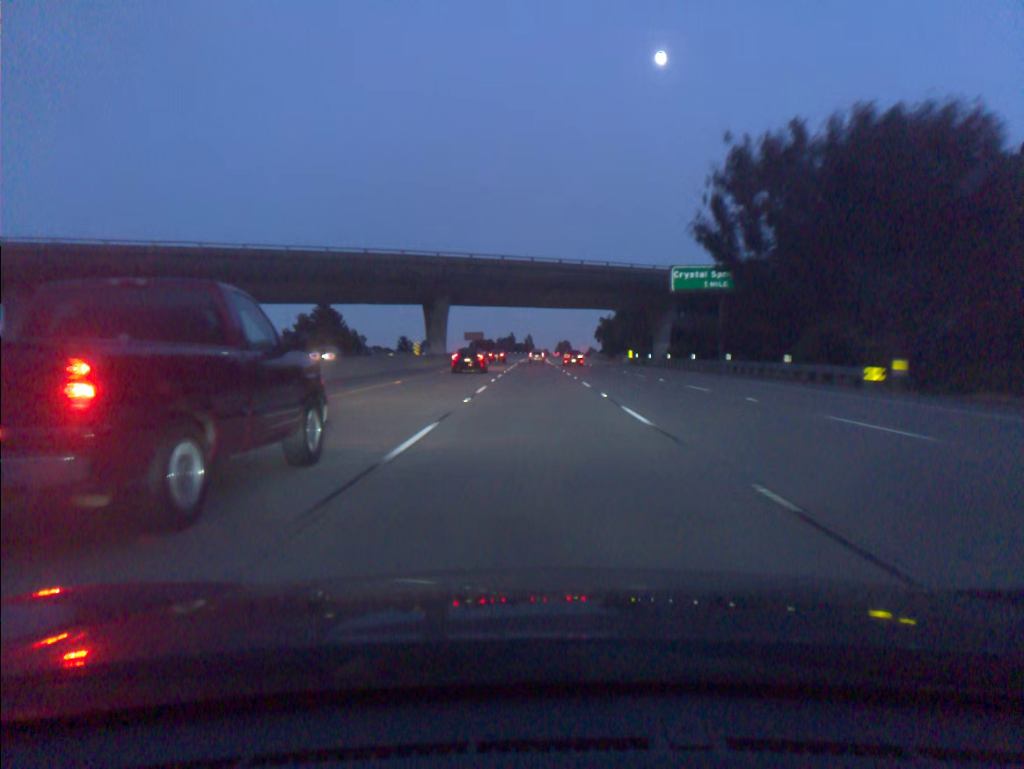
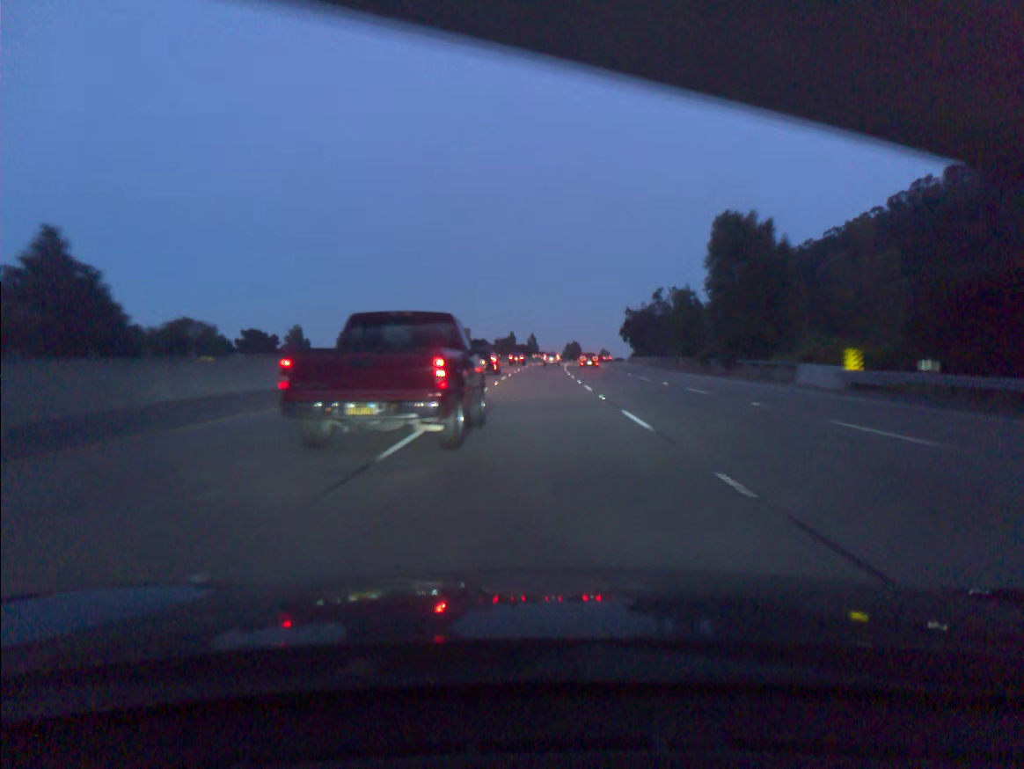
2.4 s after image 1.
(-0.1, +71.4) m; 0°
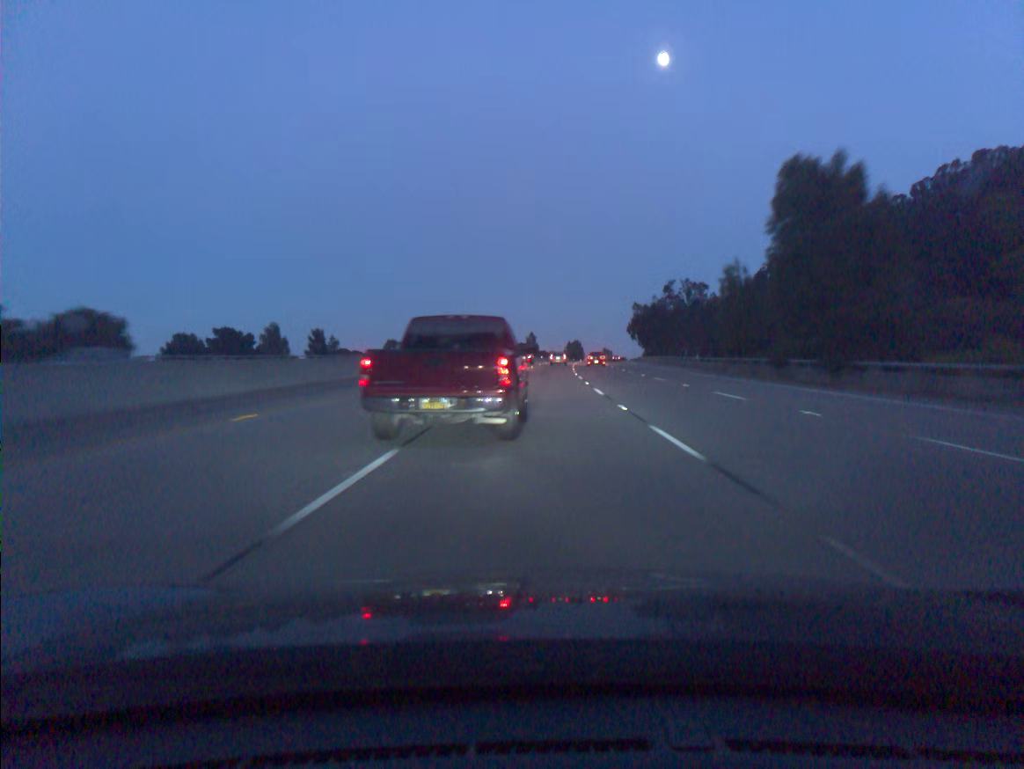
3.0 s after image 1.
(0.0, +17.8) m; 0°
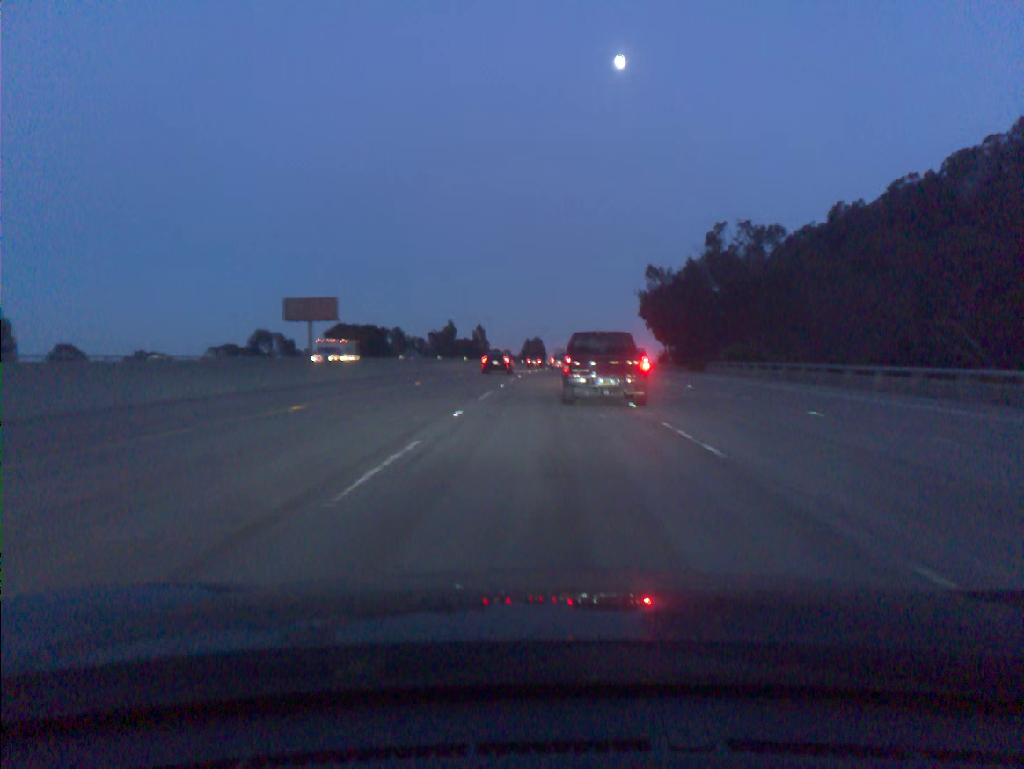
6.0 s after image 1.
(+1.9, +86.1) m; +3°
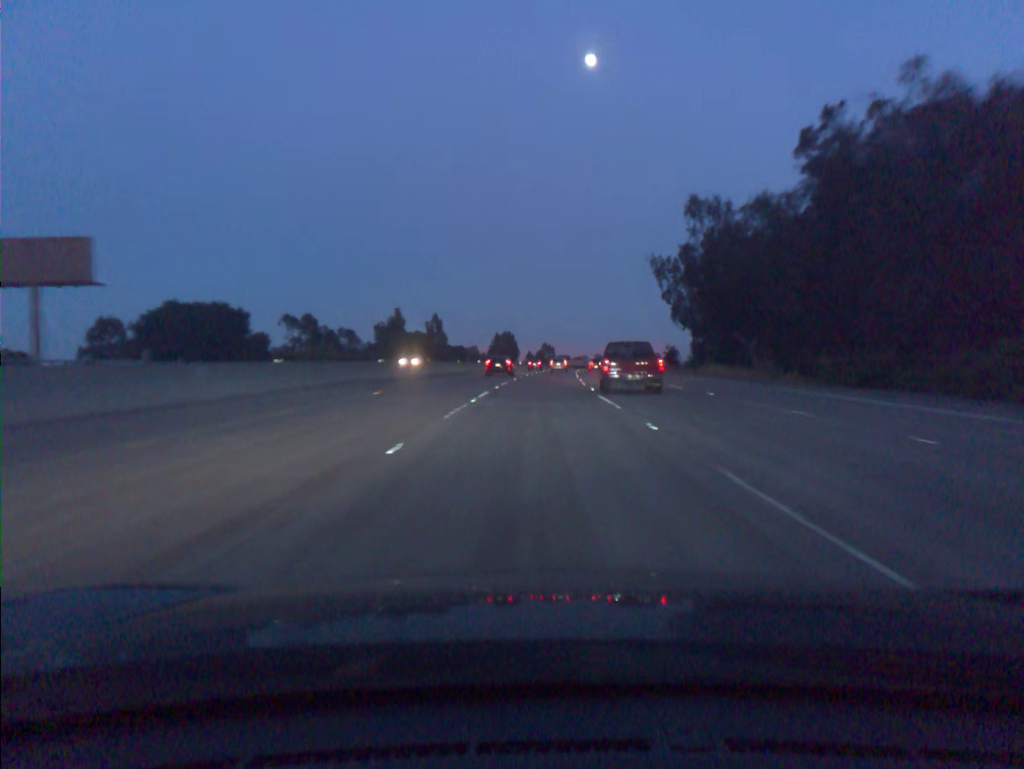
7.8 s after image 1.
(+1.1, +49.3) m; +2°
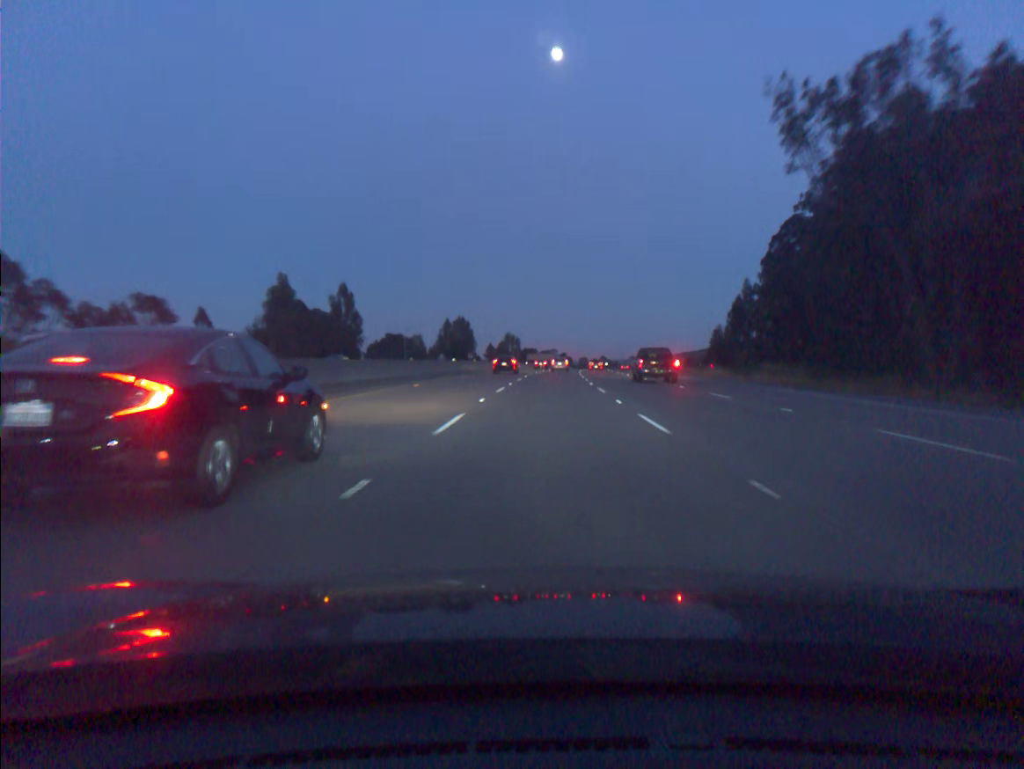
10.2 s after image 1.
(+1.3, +65.2) m; +2°
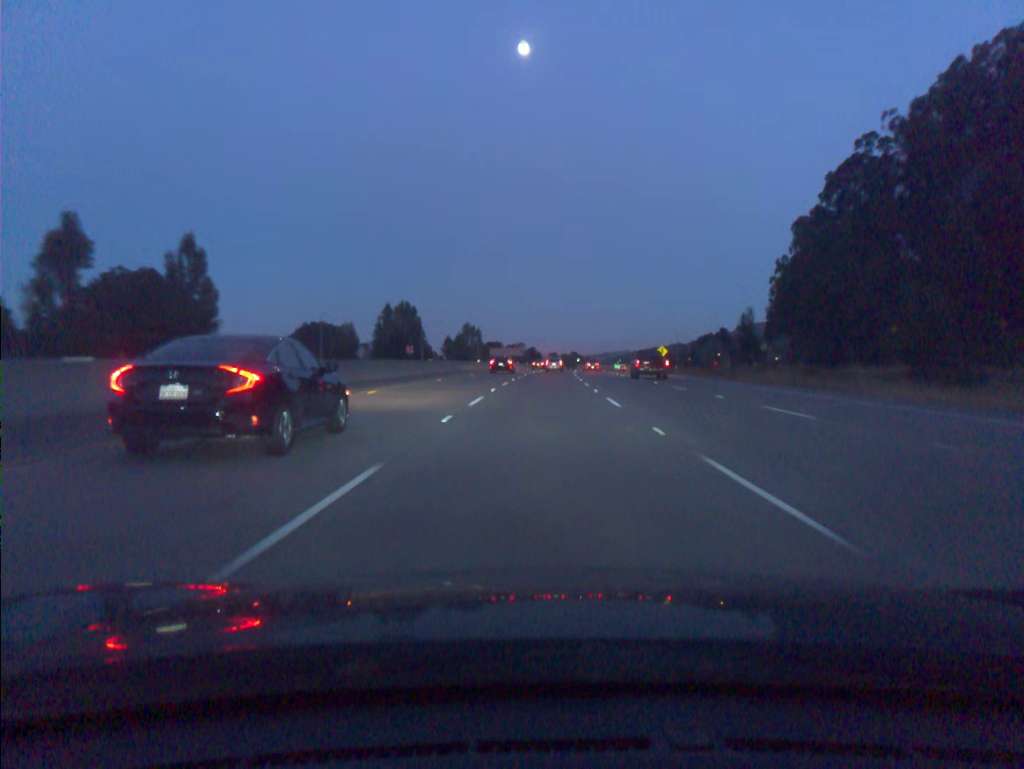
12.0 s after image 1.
(+1.1, +50.3) m; +2°
